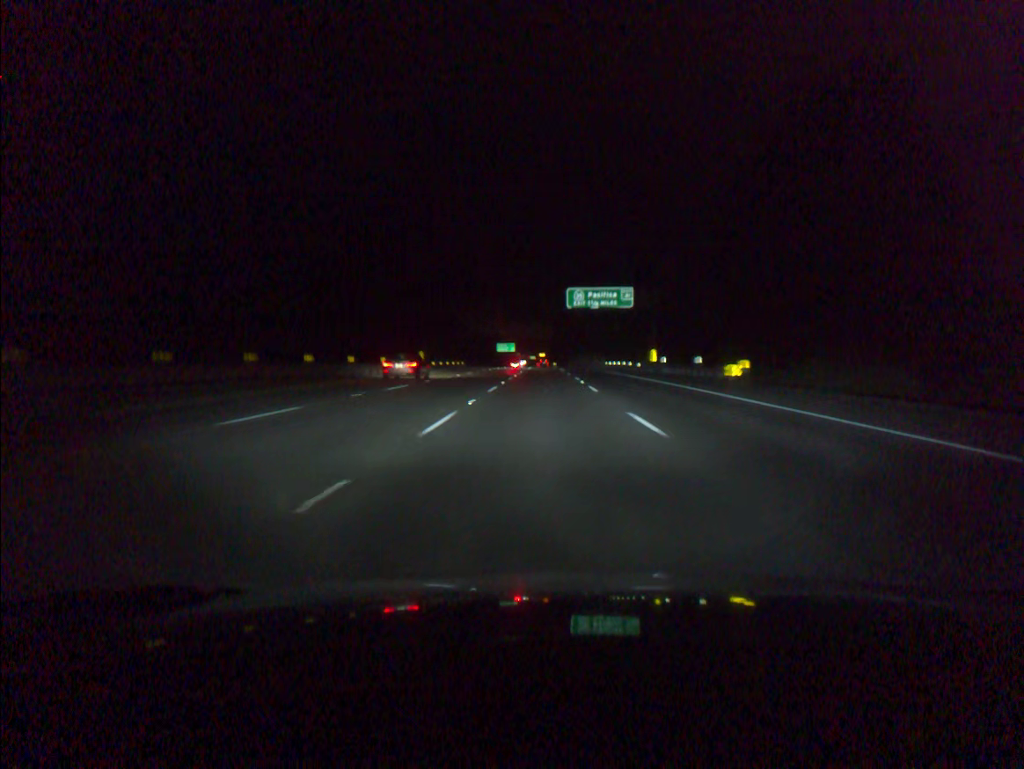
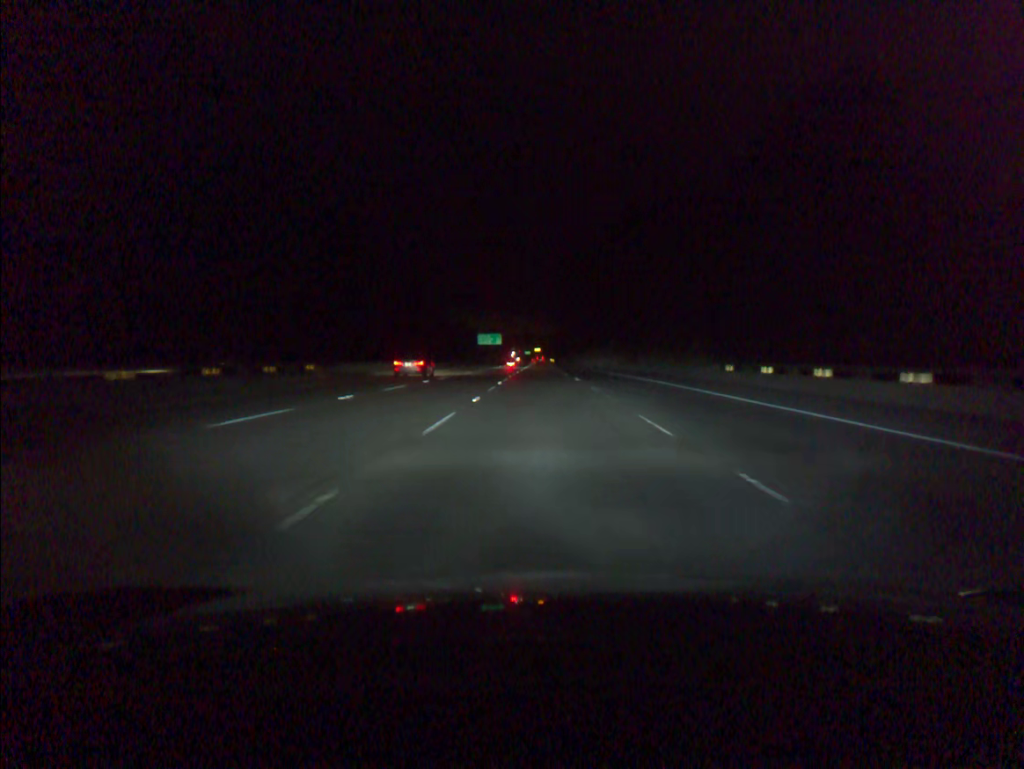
(+0.1, +73.5) m; 0°
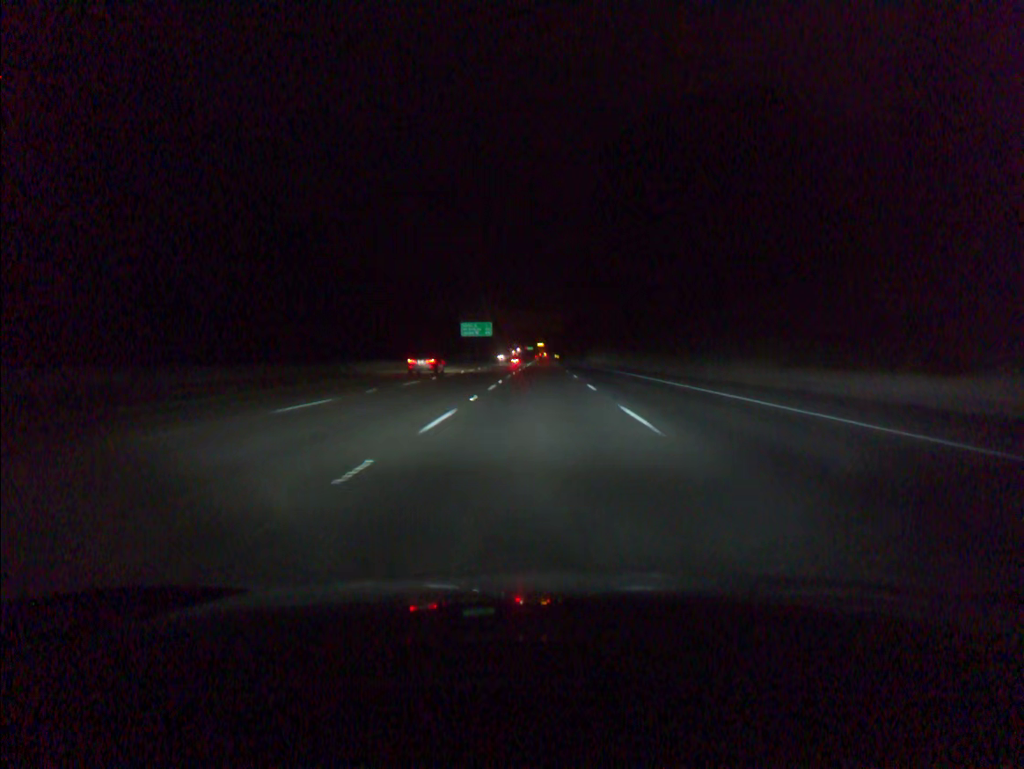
(0.0, +55.3) m; 0°
